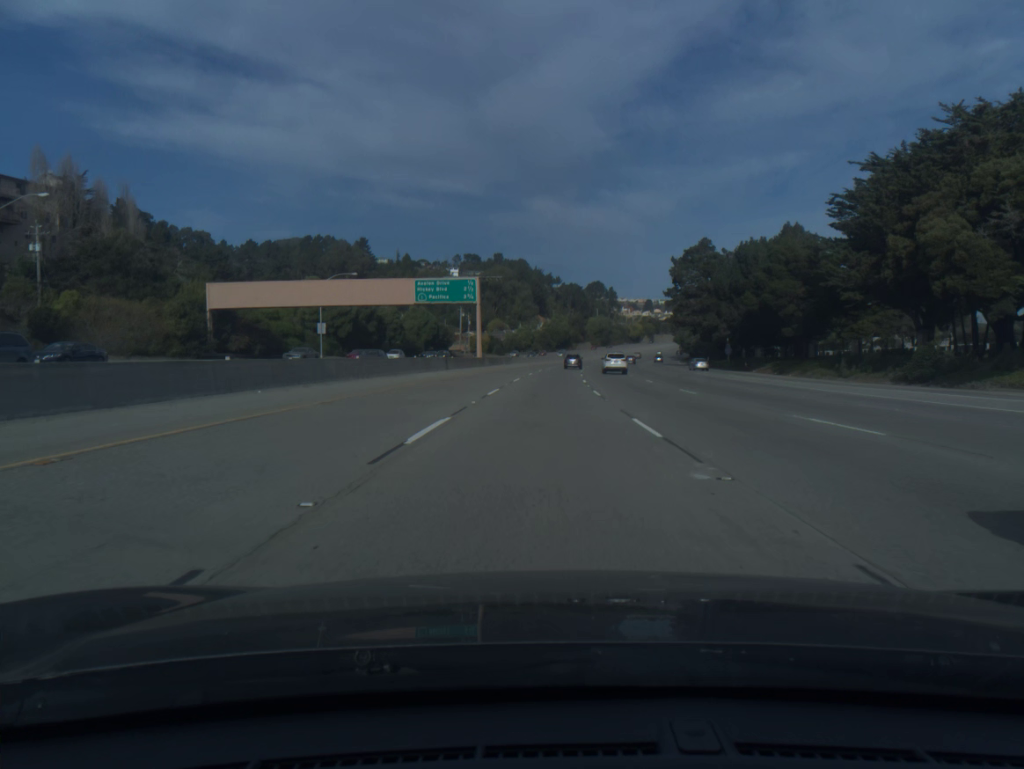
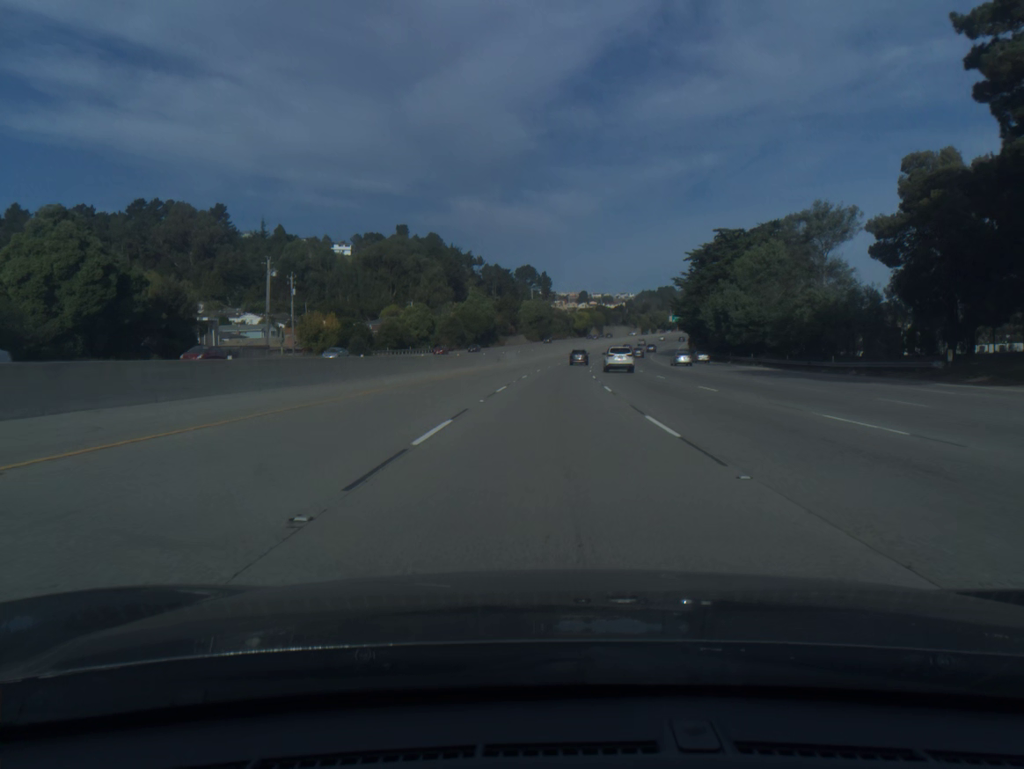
(+3.9, +102.9) m; +5°
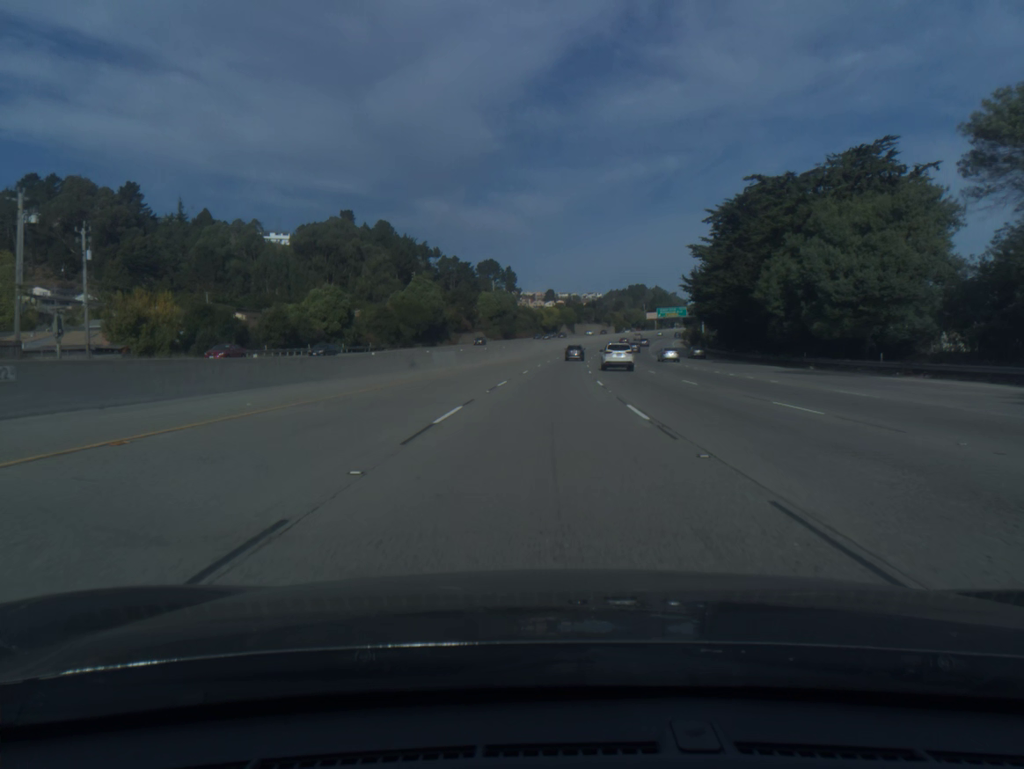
(+0.9, +41.1) m; +3°
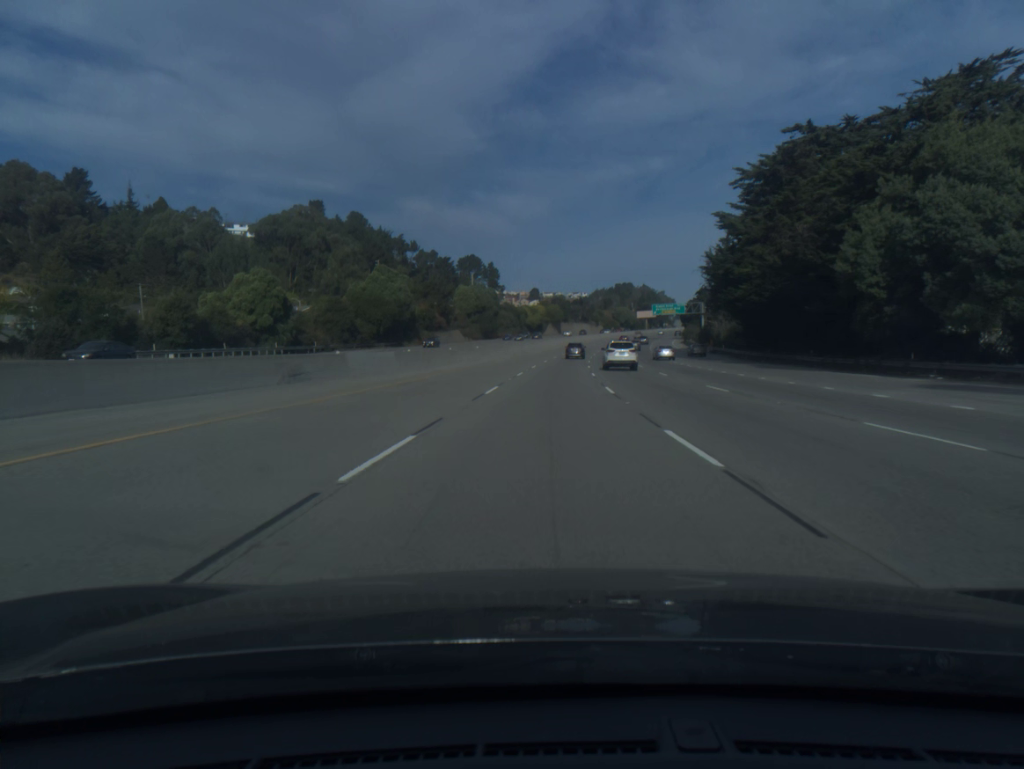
(+0.2, +20.5) m; +1°
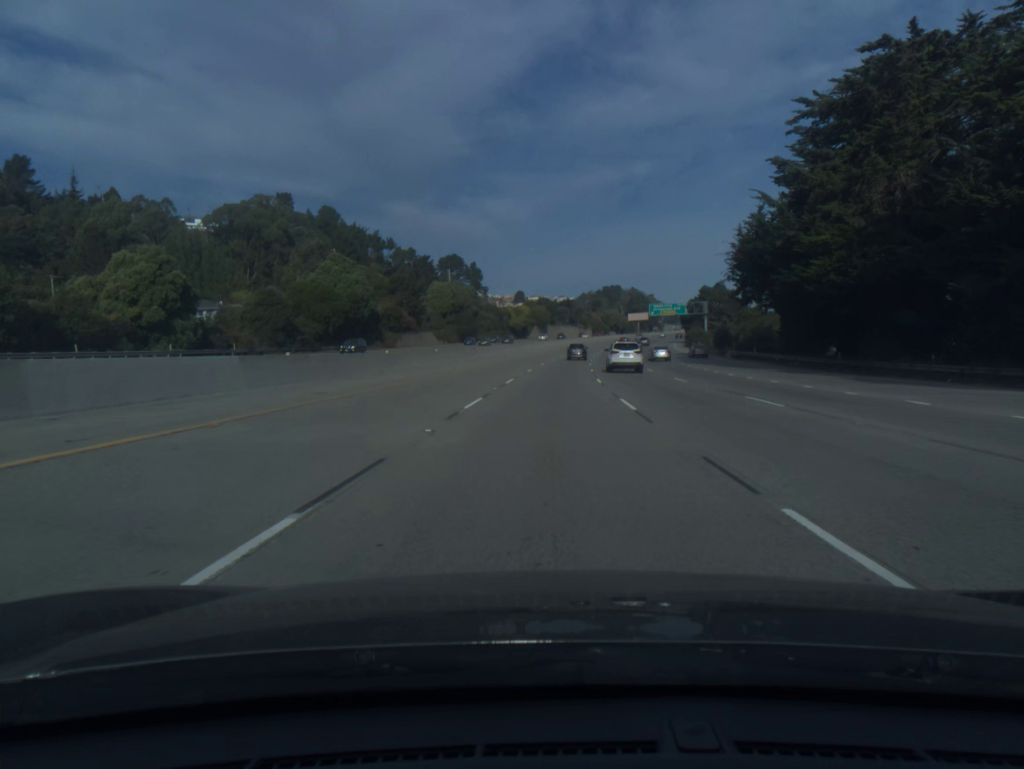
(+0.2, +20.5) m; +1°
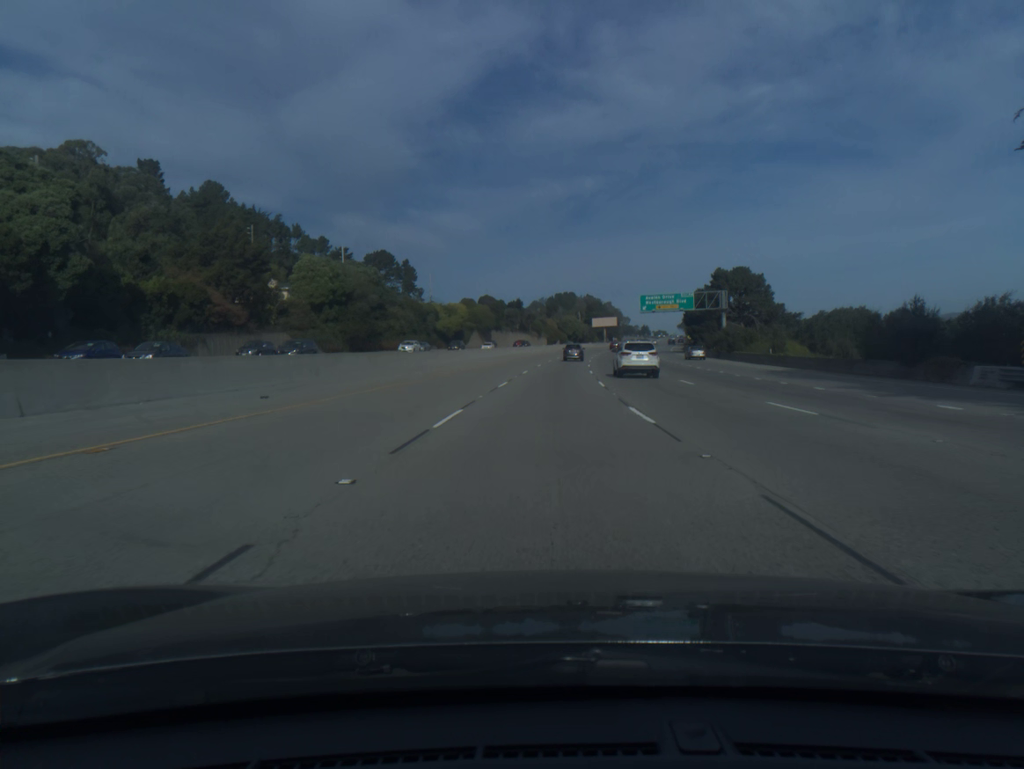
(+1.9, +61.3) m; +4°
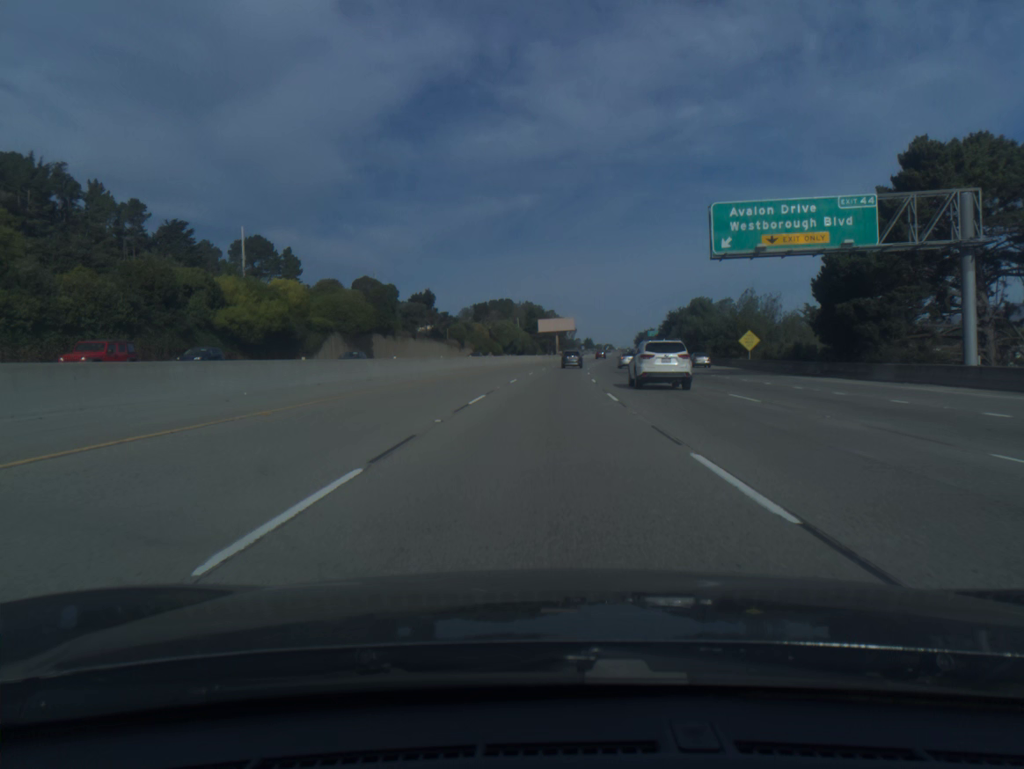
(+3.3, +81.1) m; +5°
